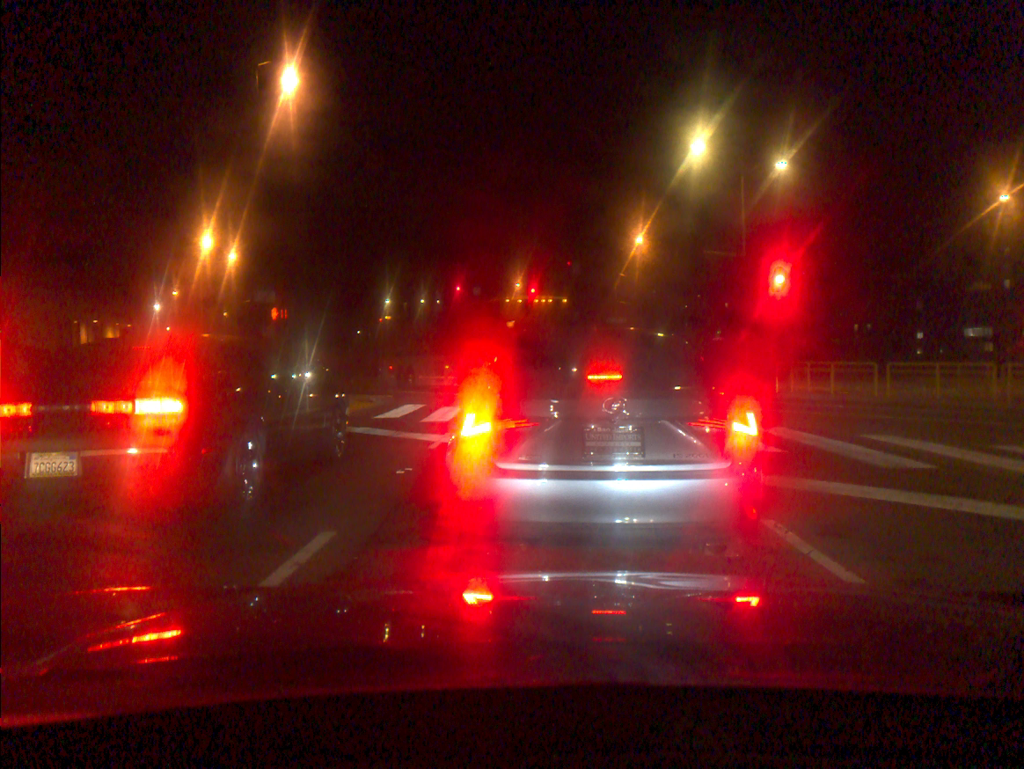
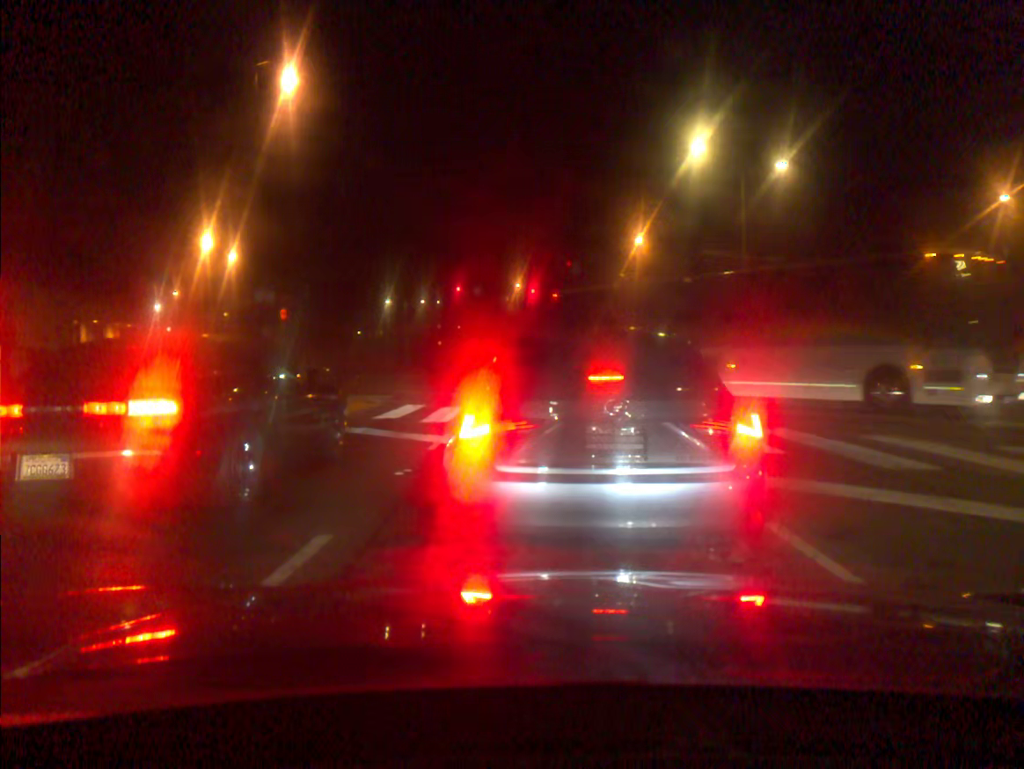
(0.0, +0.1) m; 0°
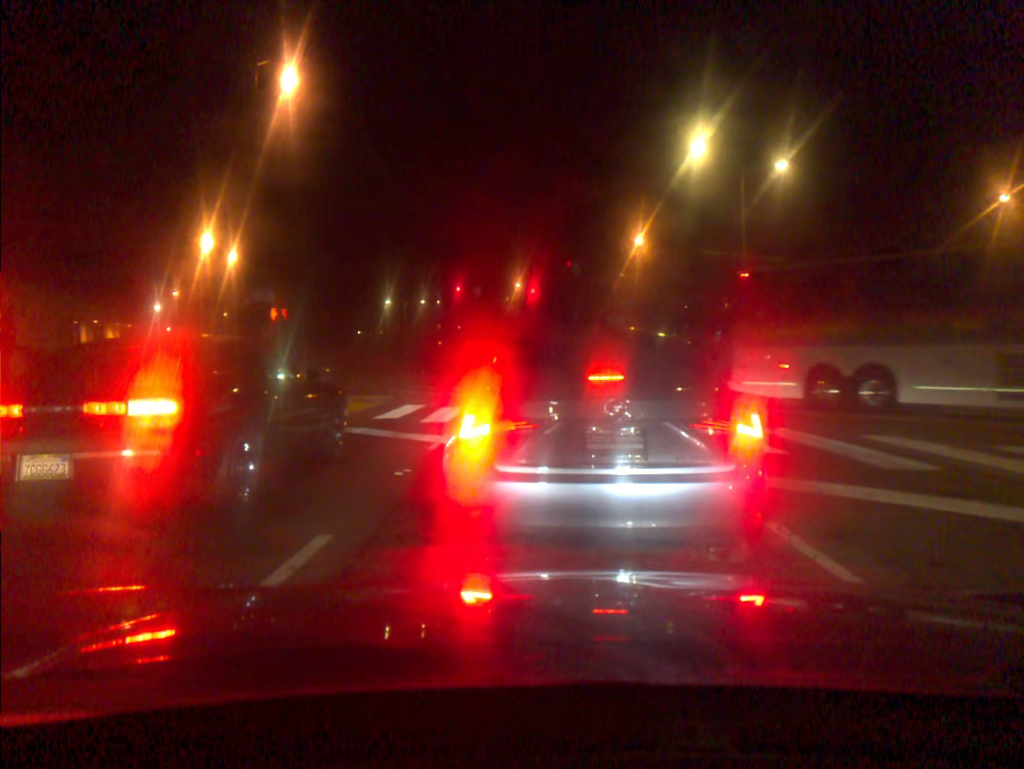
(0.0, 0.0) m; 0°
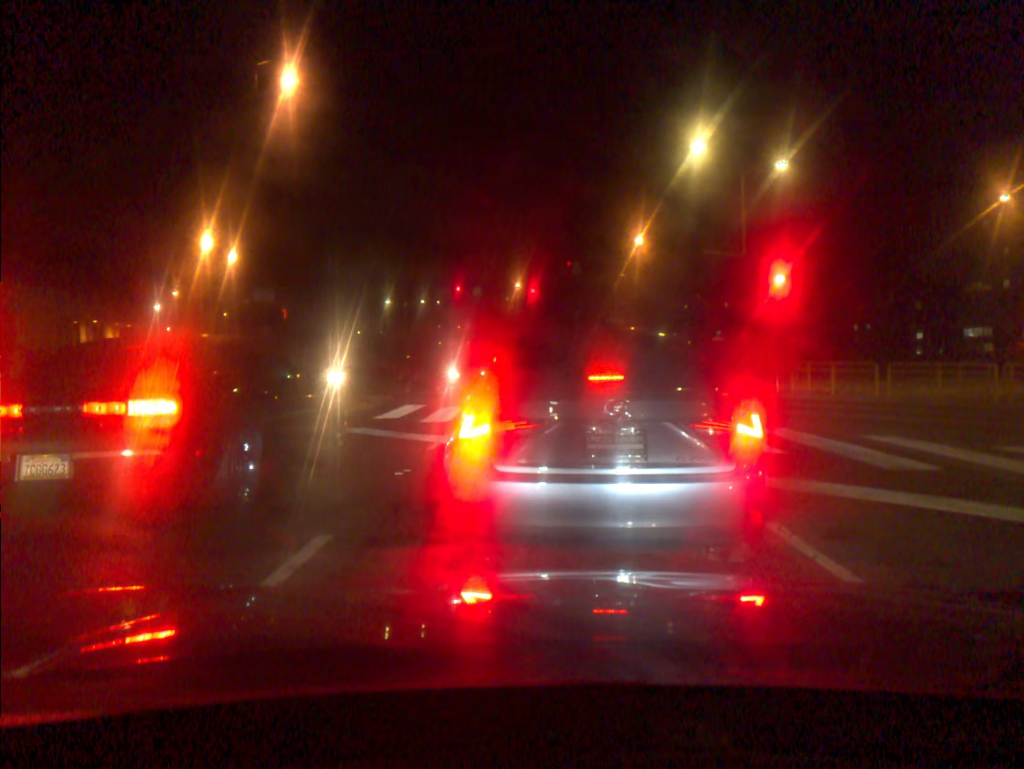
(0.0, 0.0) m; 0°
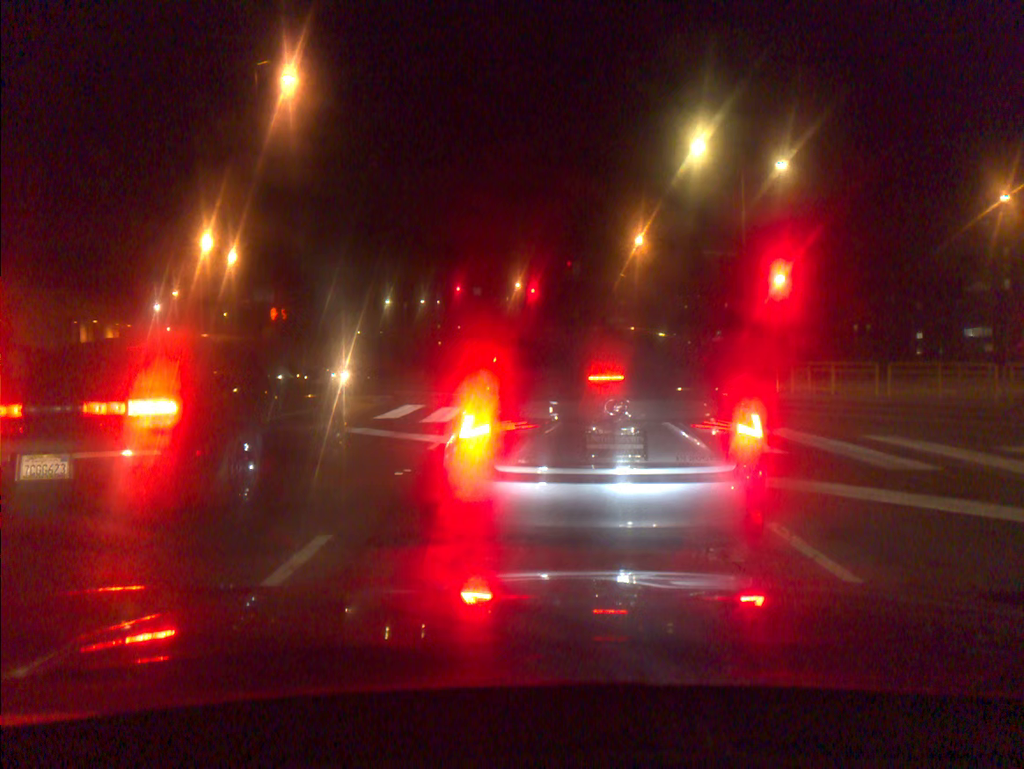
(0.0, 0.0) m; 0°
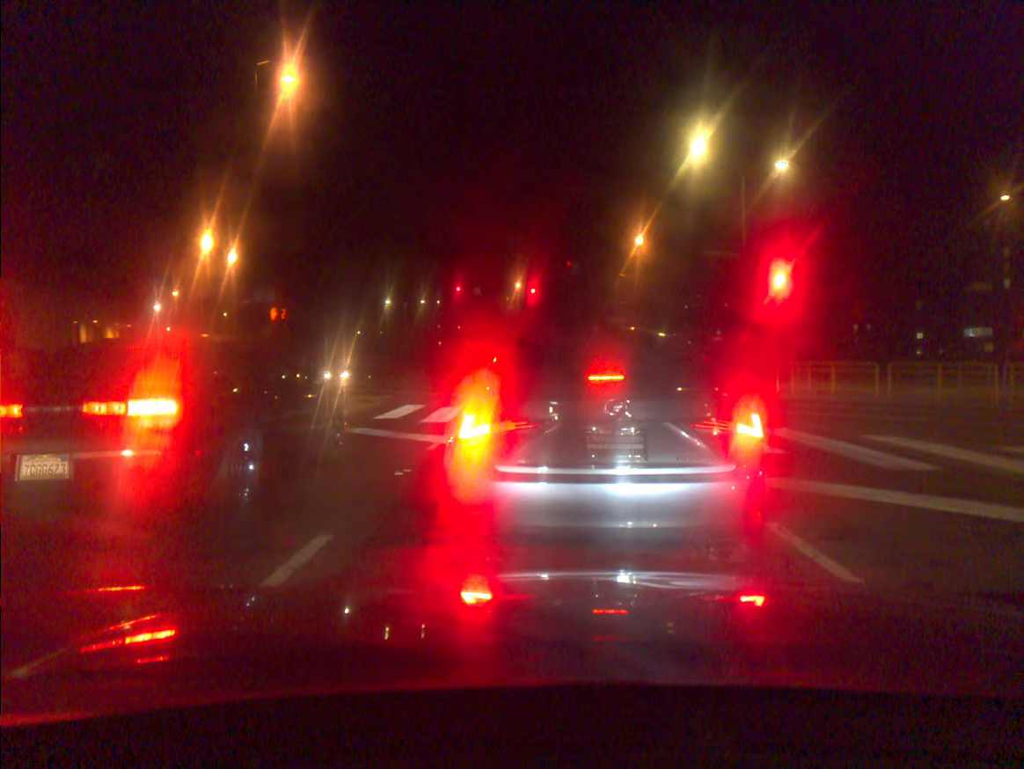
(0.0, 0.0) m; 0°
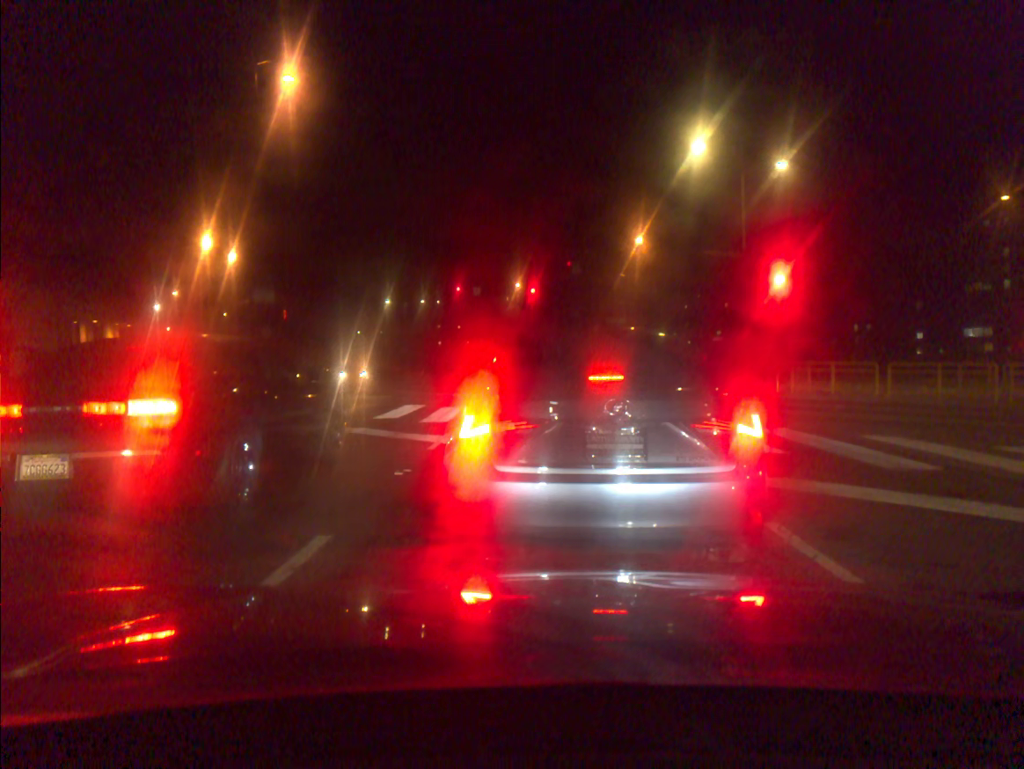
(0.0, 0.0) m; 0°
